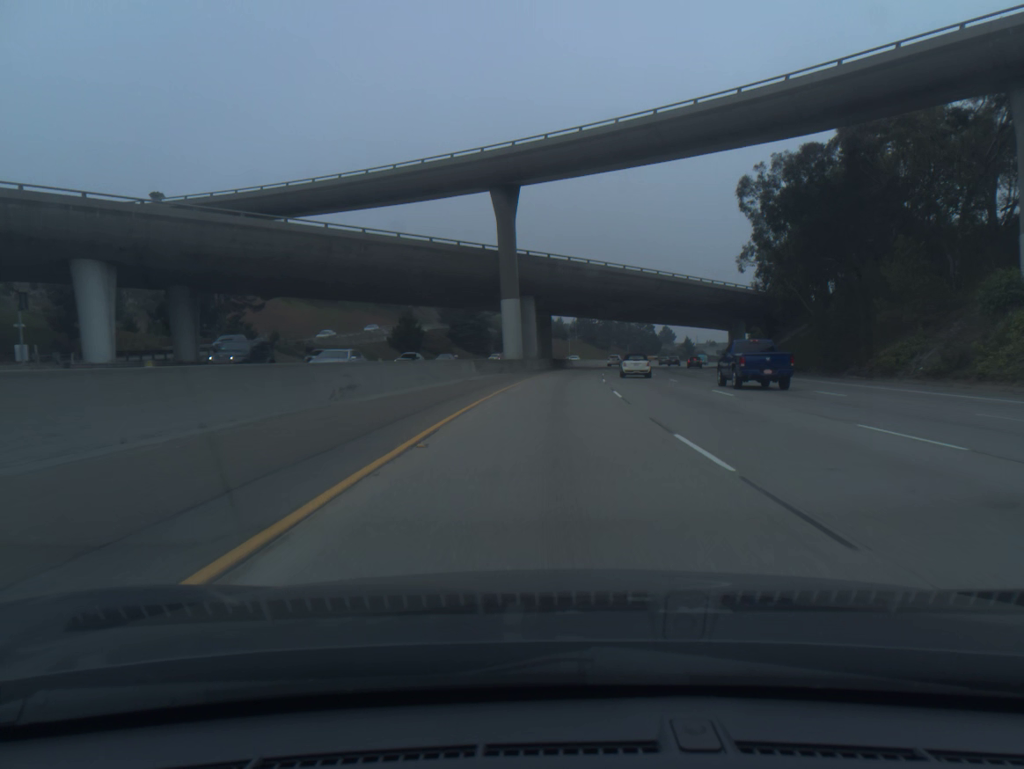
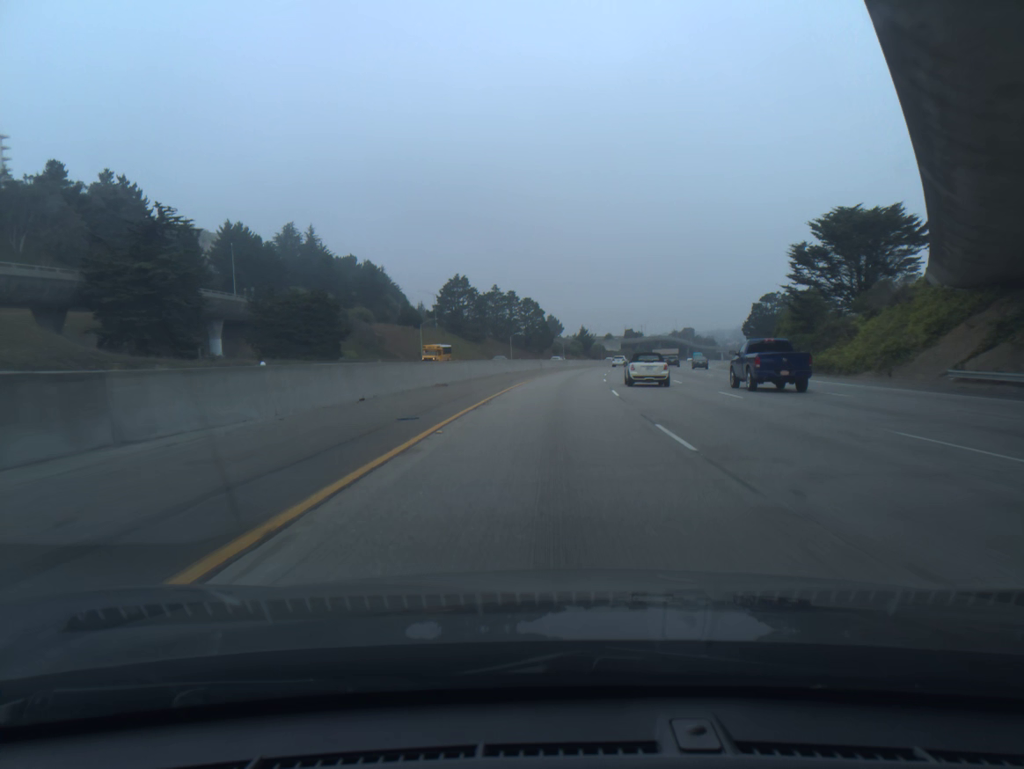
(+8.1, +100.8) m; +9°
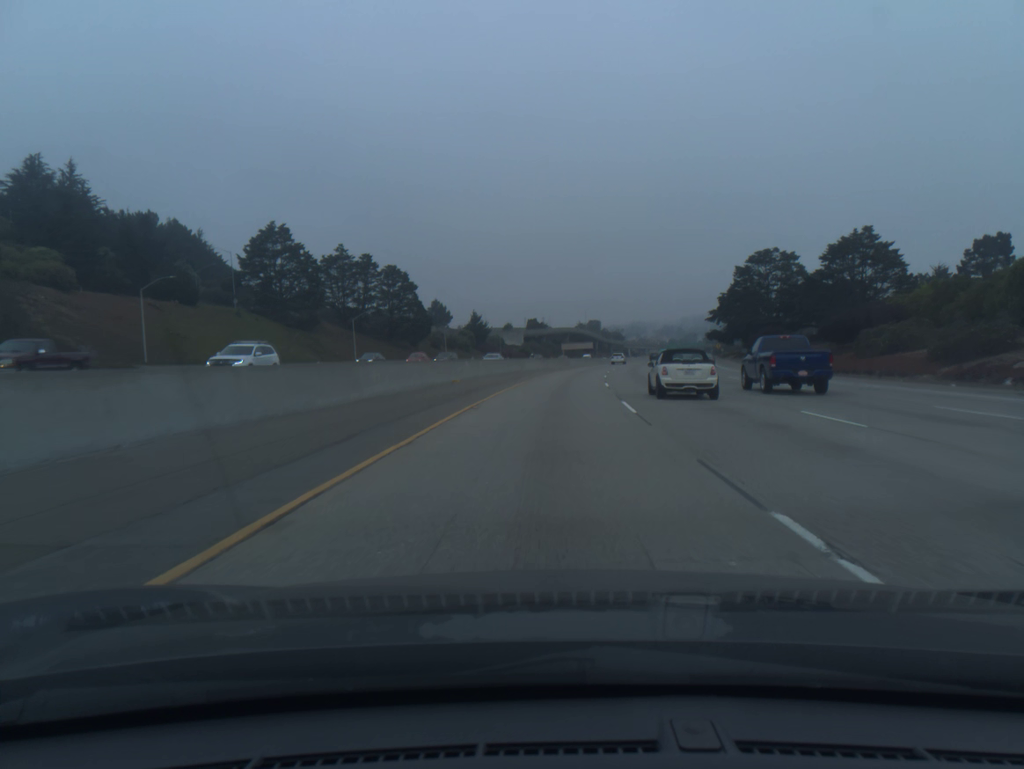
(+5.5, +80.7) m; +7°
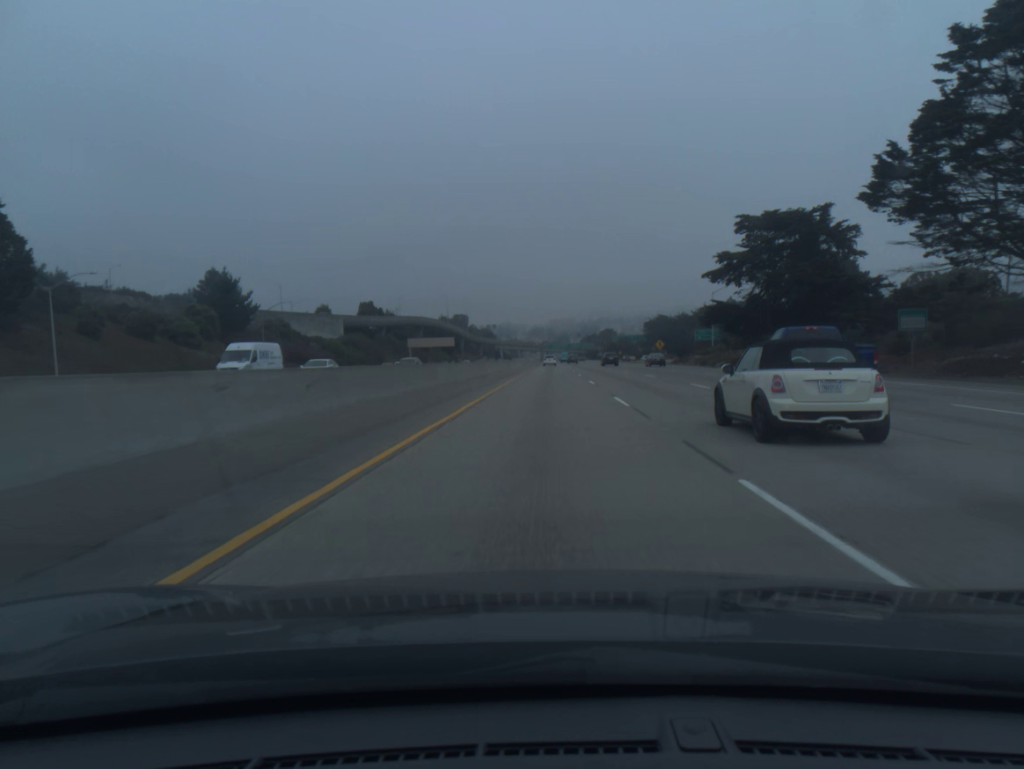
(+8.8, +100.9) m; +9°
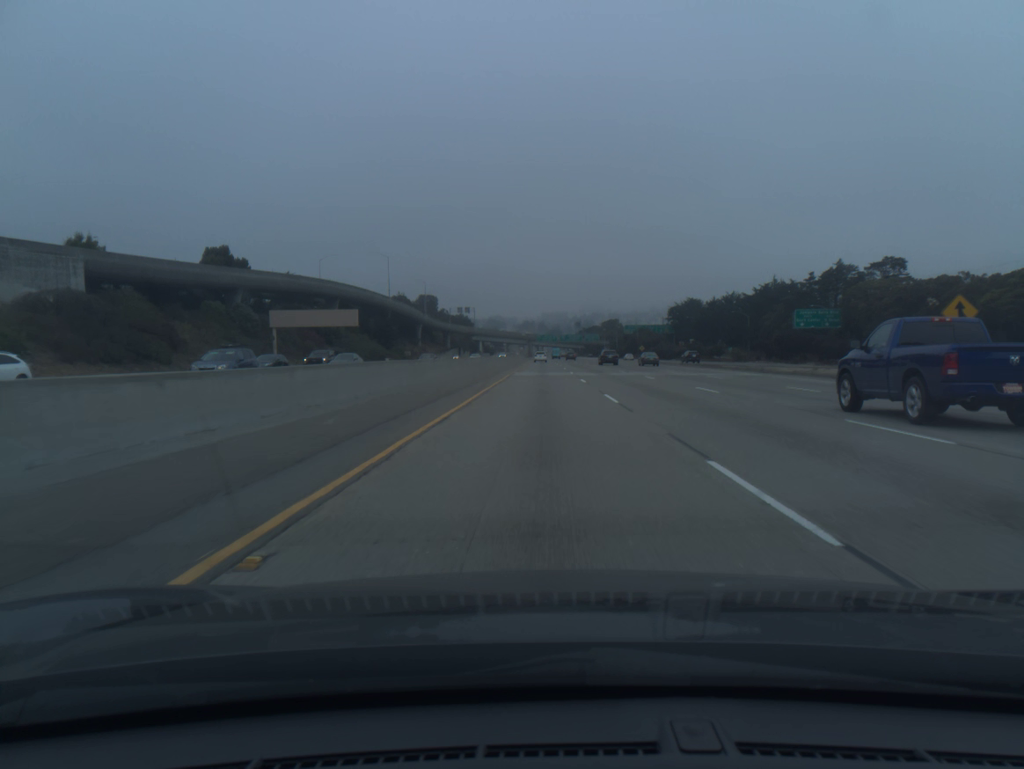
(+1.5, +101.6) m; +1°
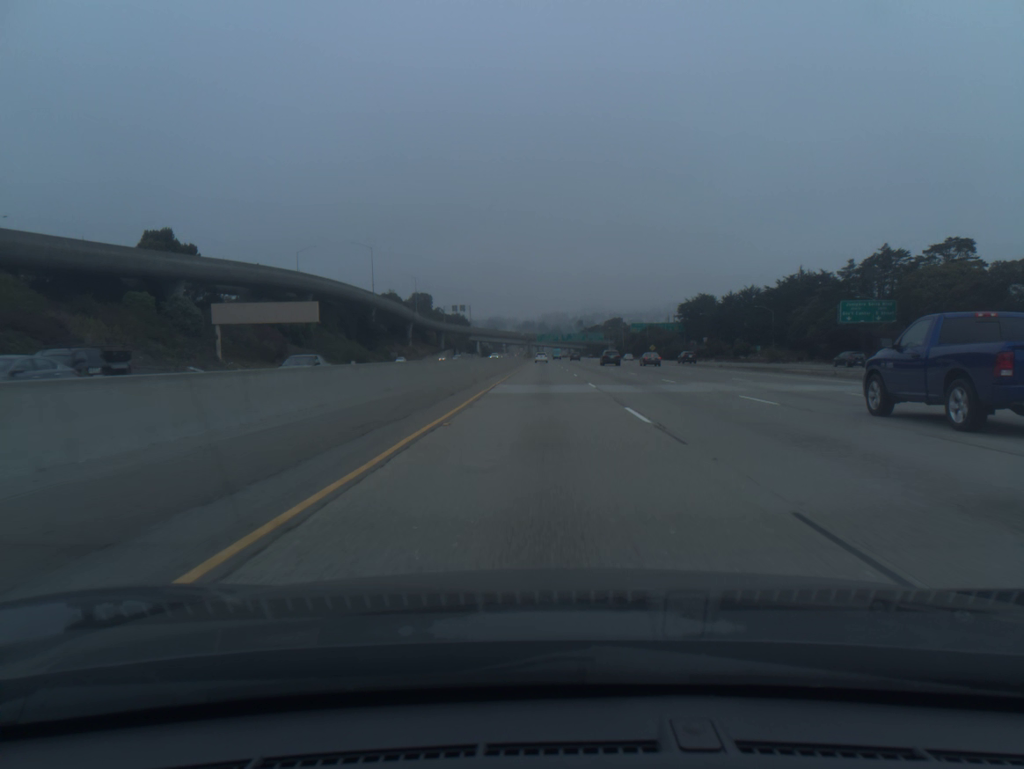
(0.0, +20.4) m; 0°
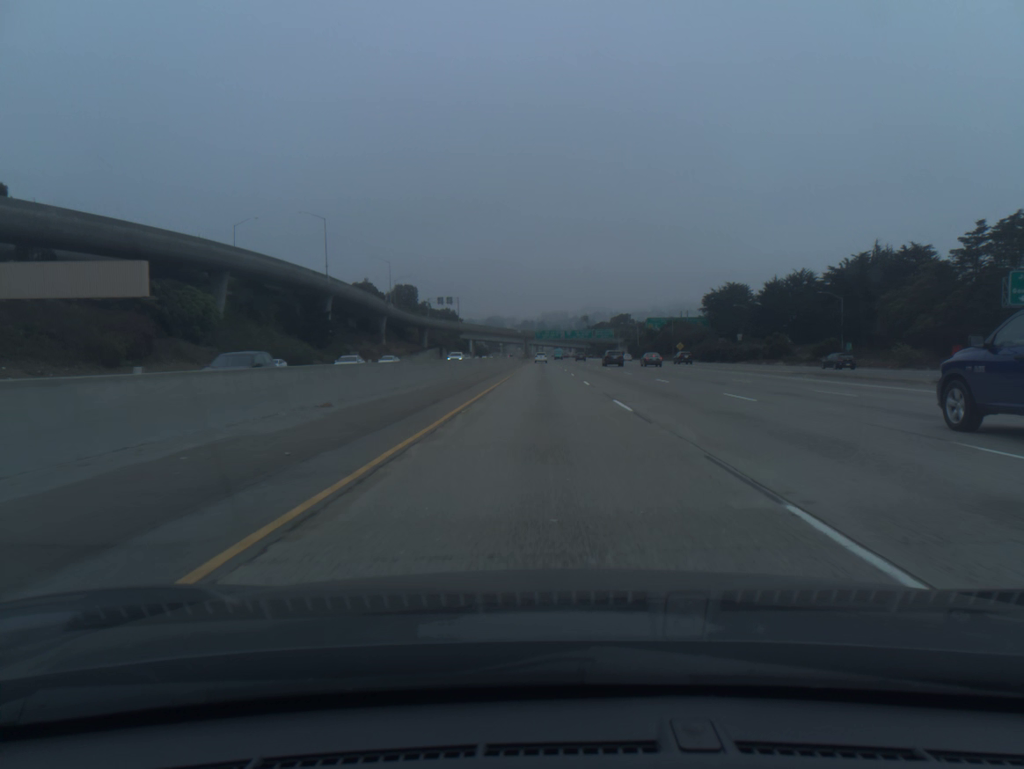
(0.0, +40.8) m; 0°
